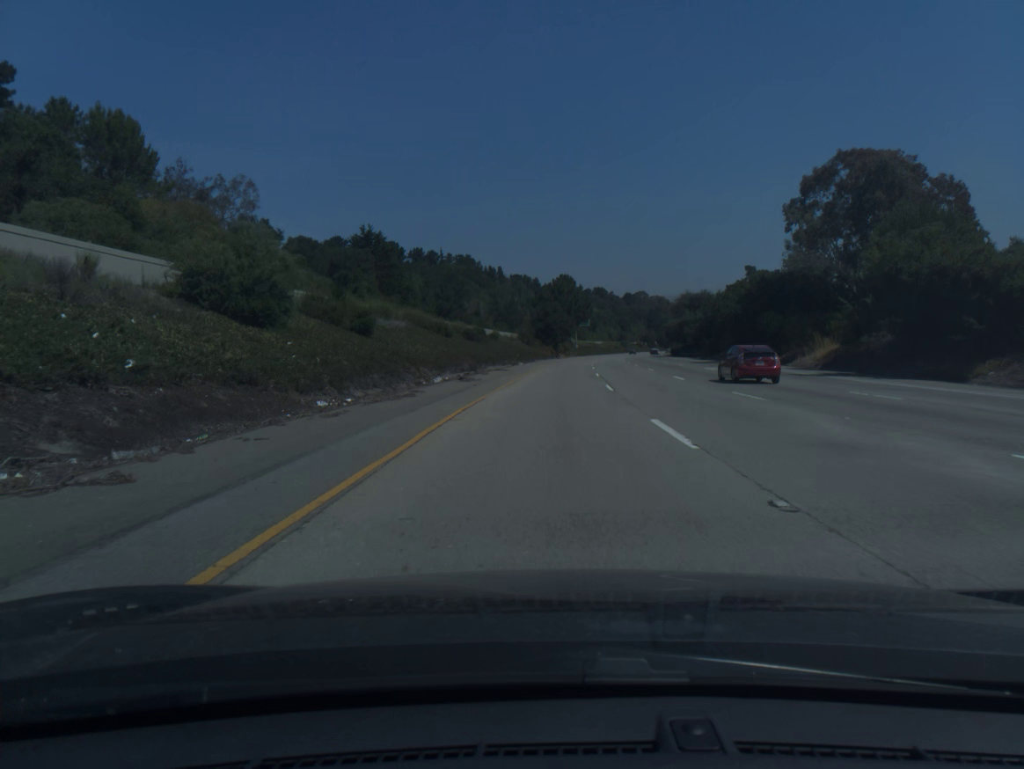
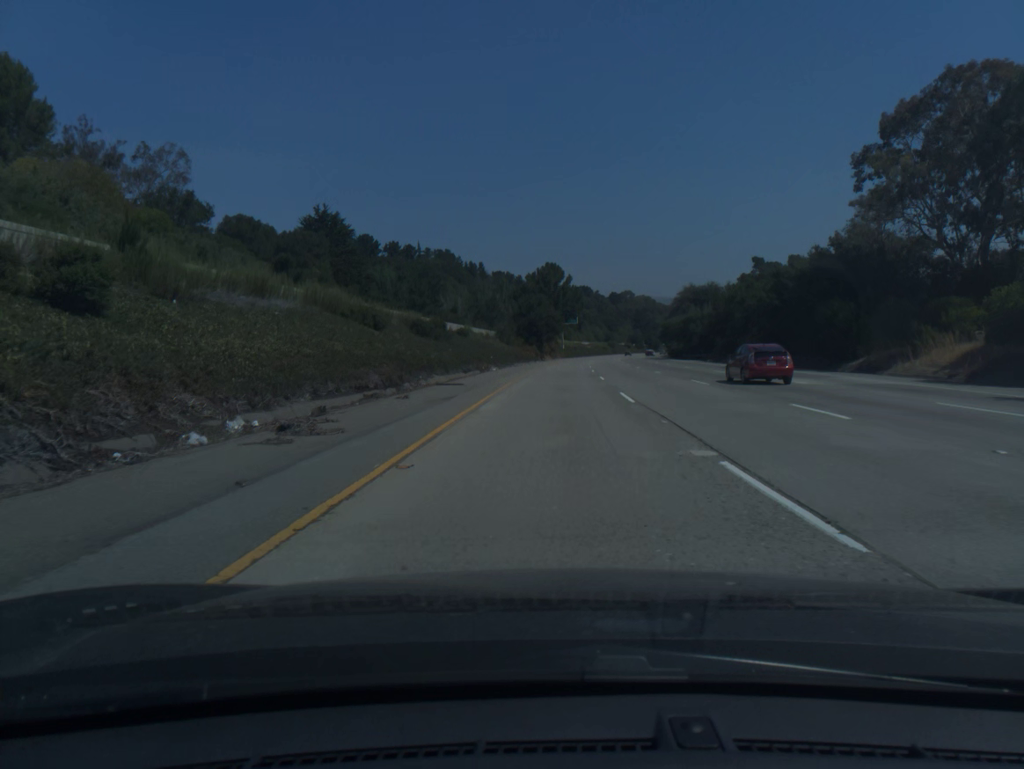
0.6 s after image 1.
(+0.2, +20.1) m; +1°
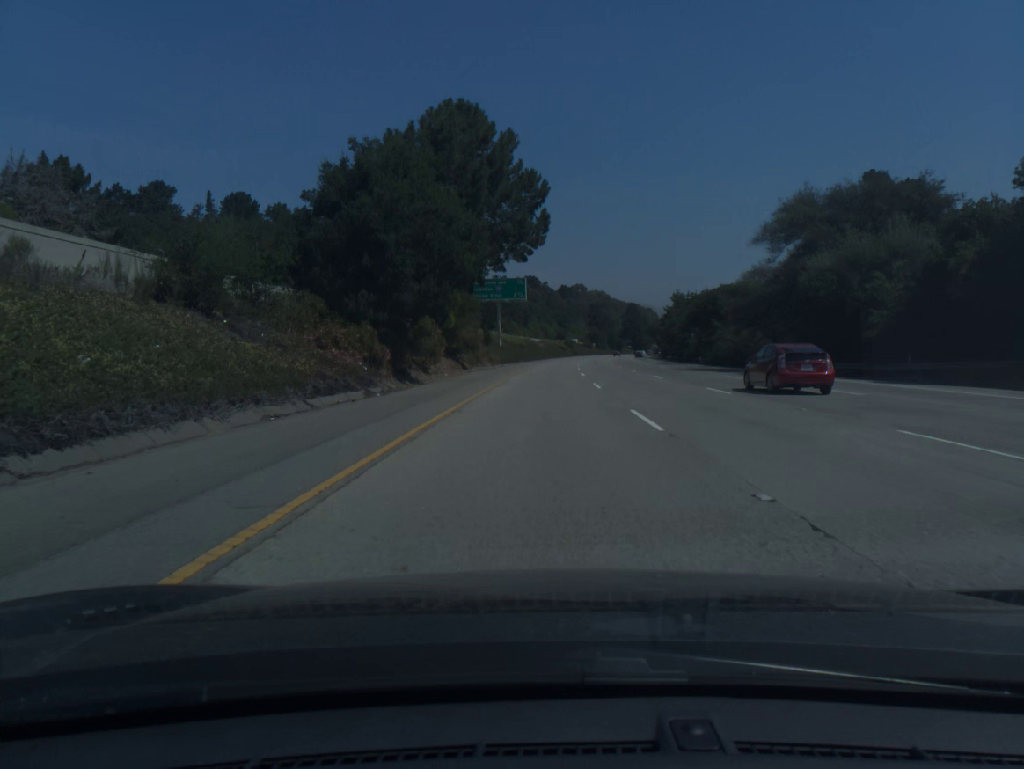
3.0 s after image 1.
(+3.3, +80.4) m; +4°
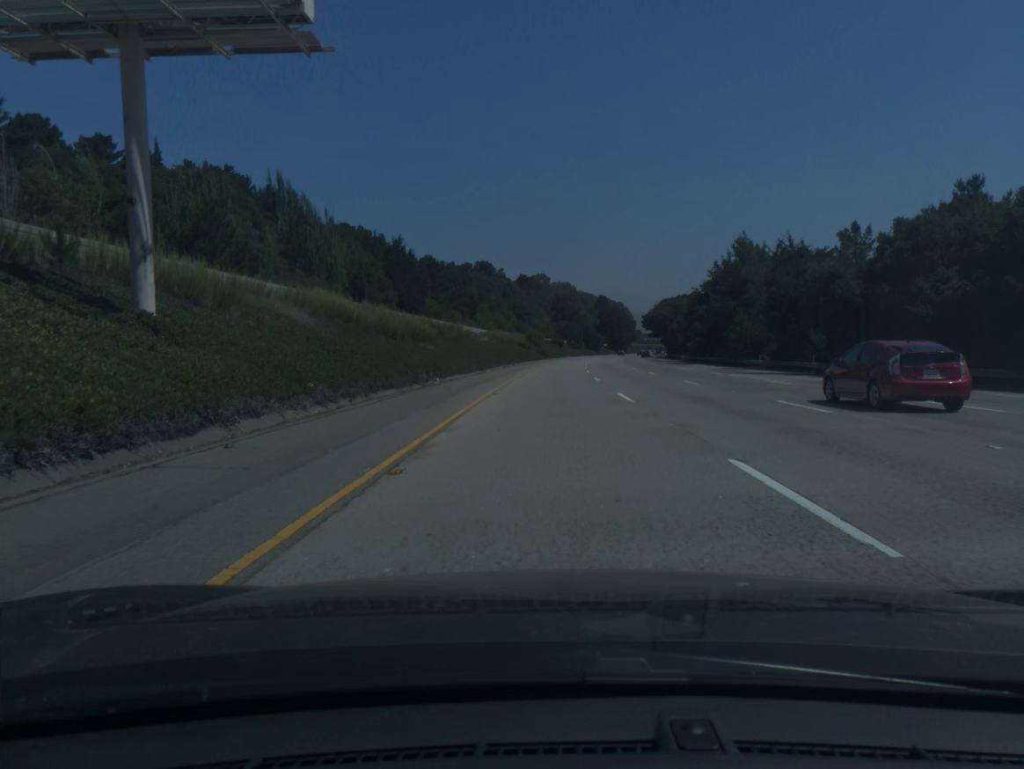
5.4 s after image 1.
(+1.9, +80.4) m; +3°
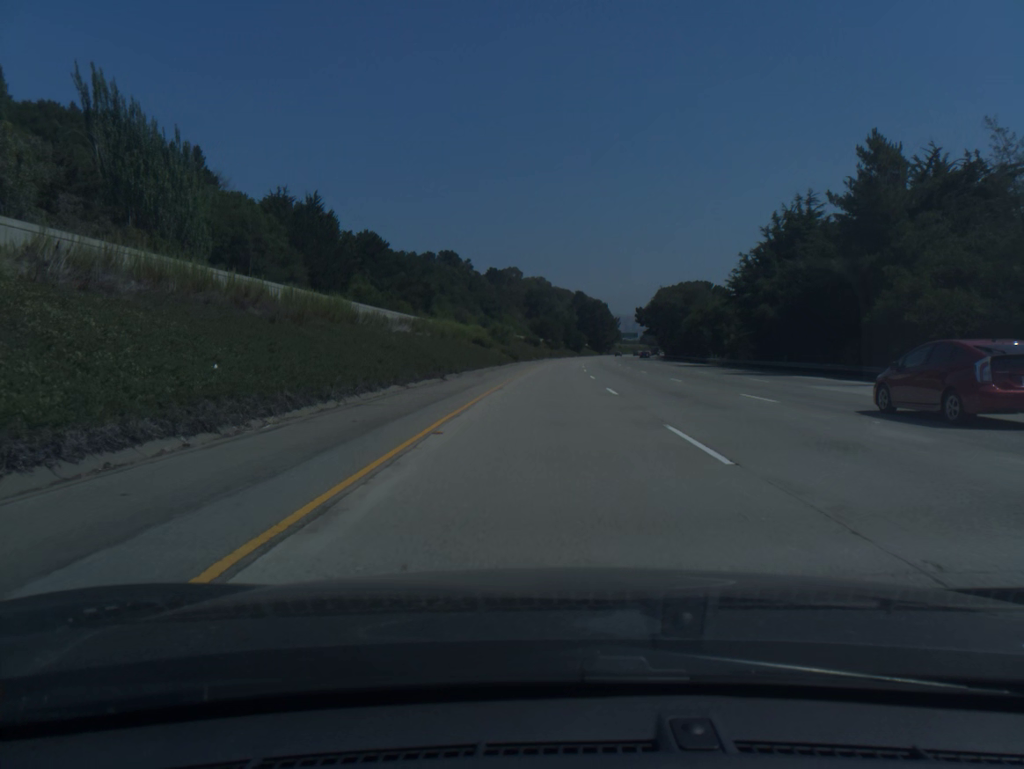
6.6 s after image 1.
(+0.7, +40.2) m; +2°
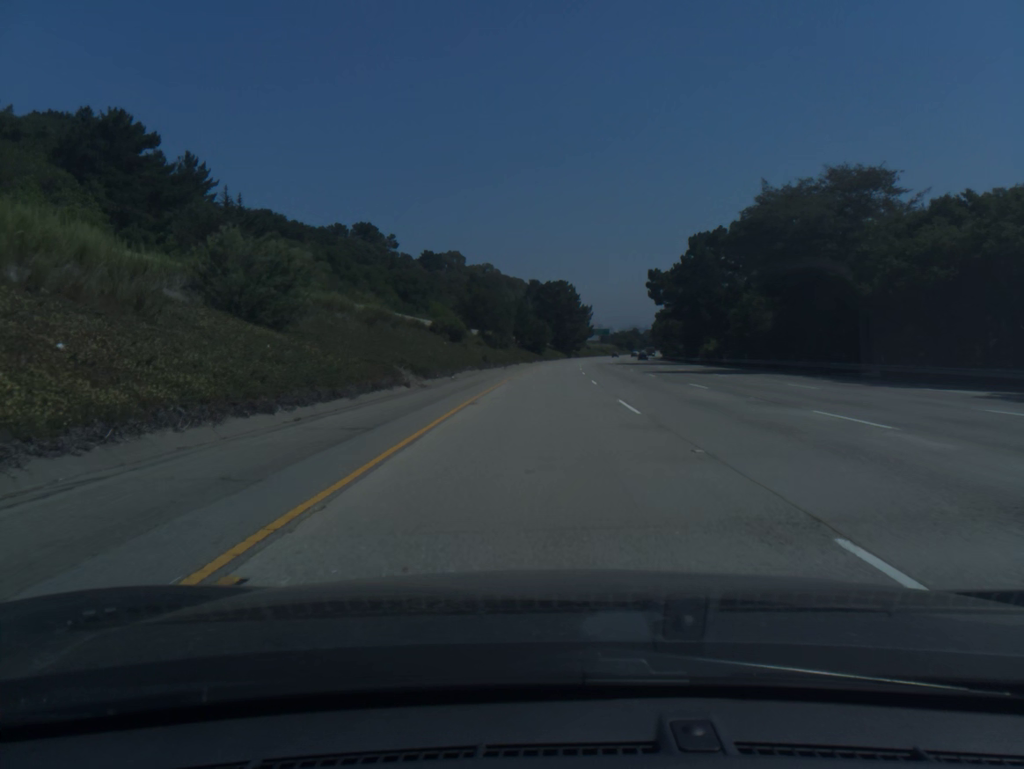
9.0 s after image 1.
(+2.6, +80.4) m; +4°
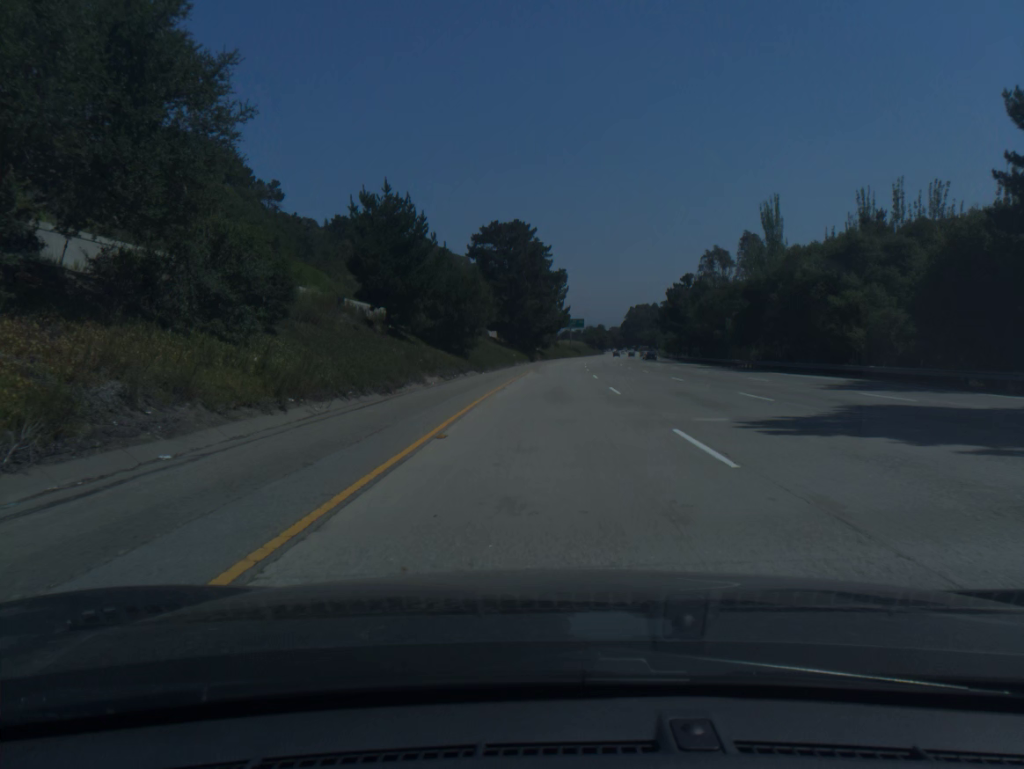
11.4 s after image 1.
(+2.1, +80.4) m; +3°
